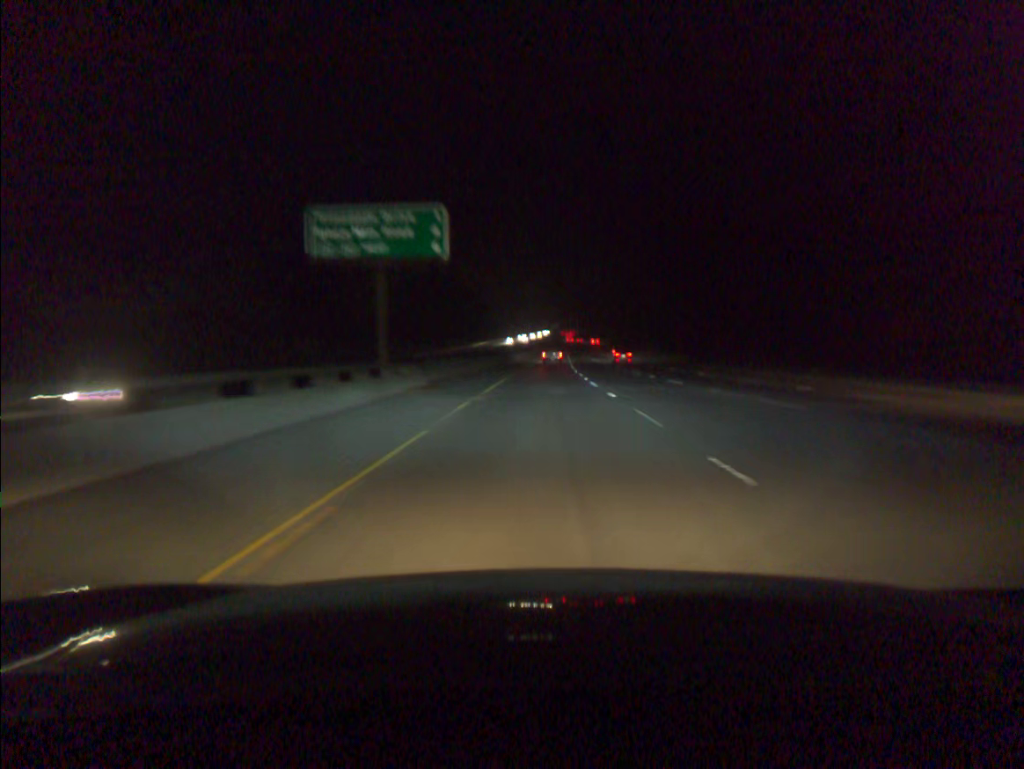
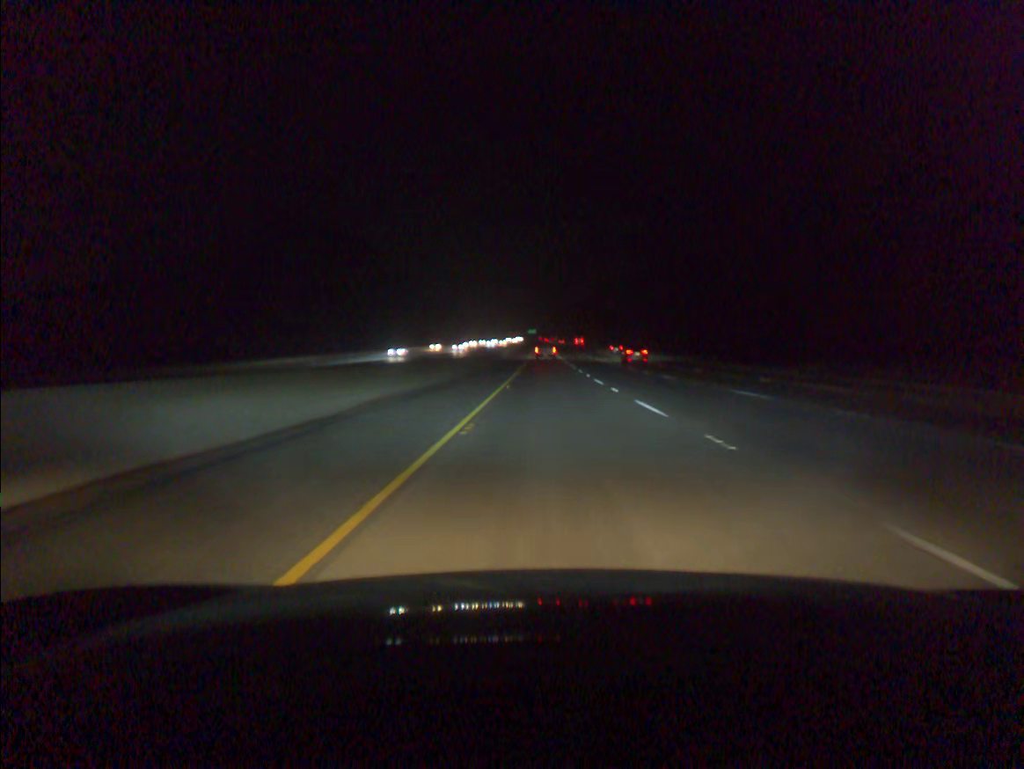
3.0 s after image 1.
(+2.1, +113.0) m; +2°
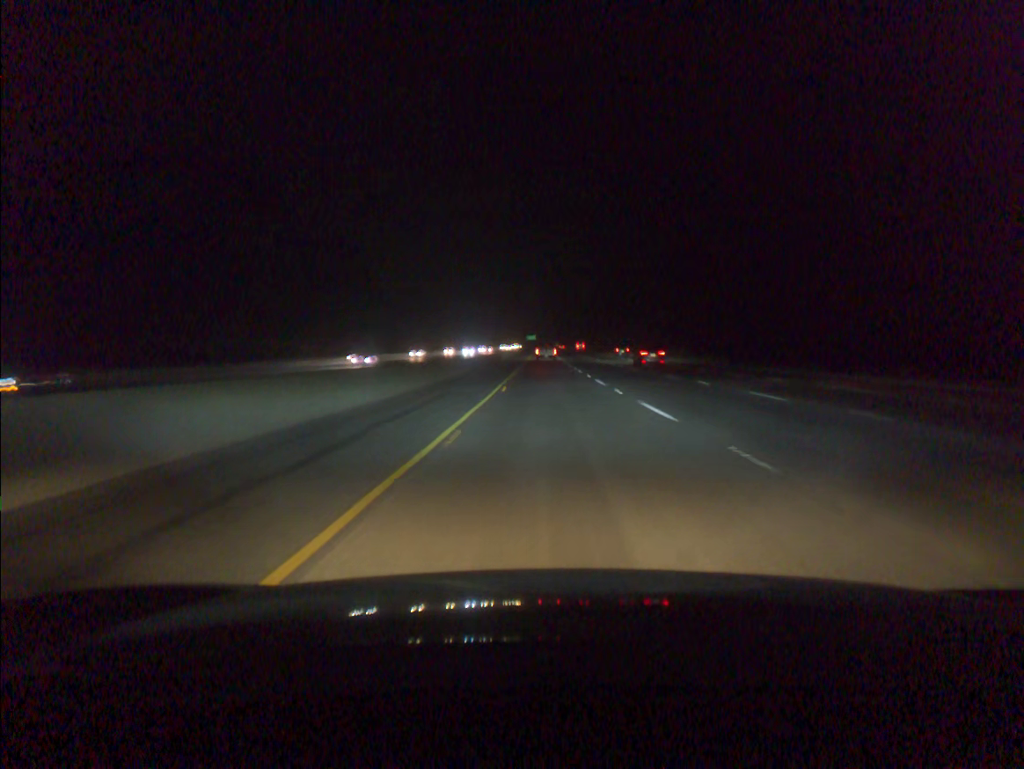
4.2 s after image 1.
(+0.1, +45.2) m; 0°
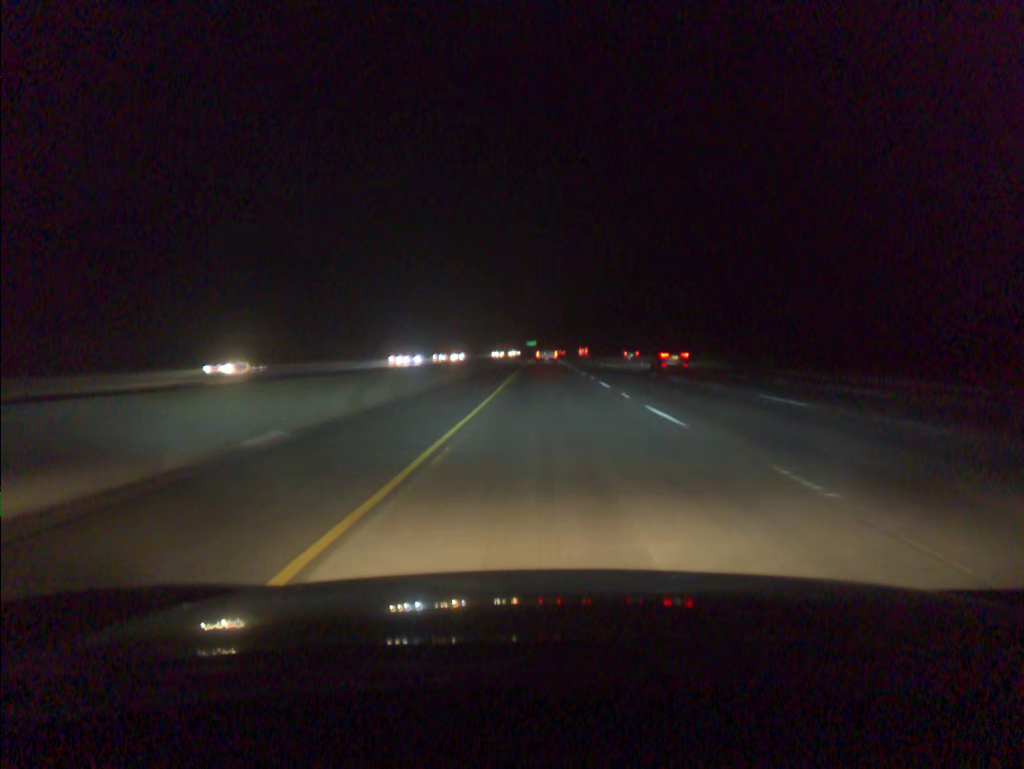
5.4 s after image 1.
(-0.1, +45.1) m; 0°
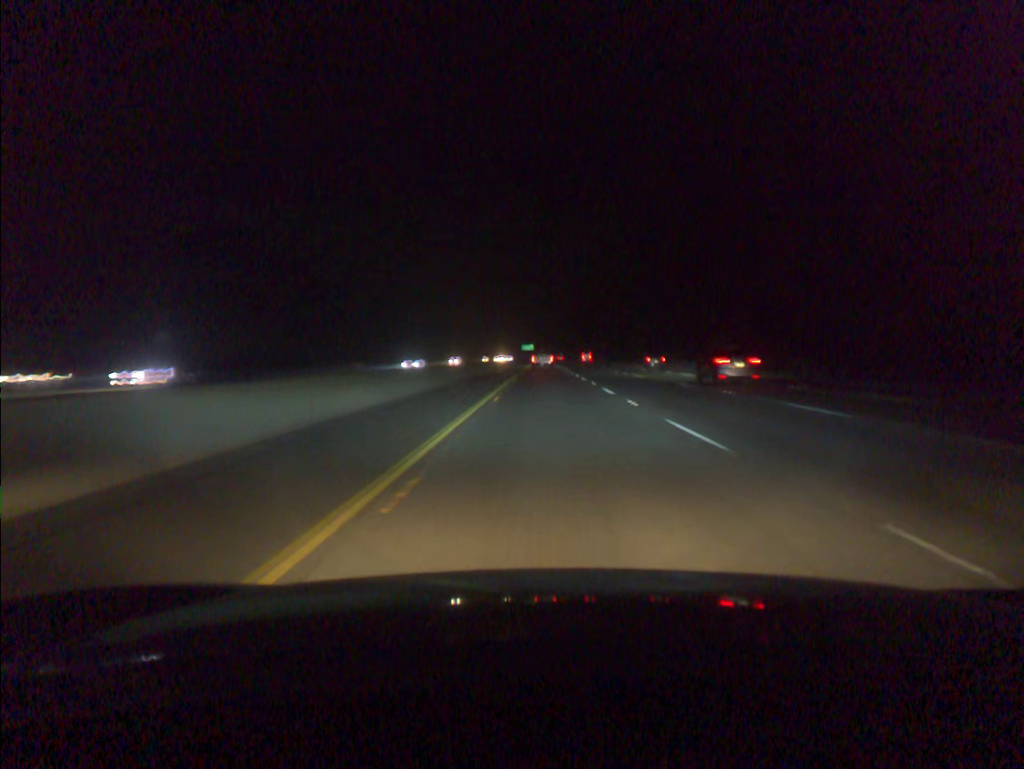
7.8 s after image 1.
(+0.1, +89.9) m; 0°
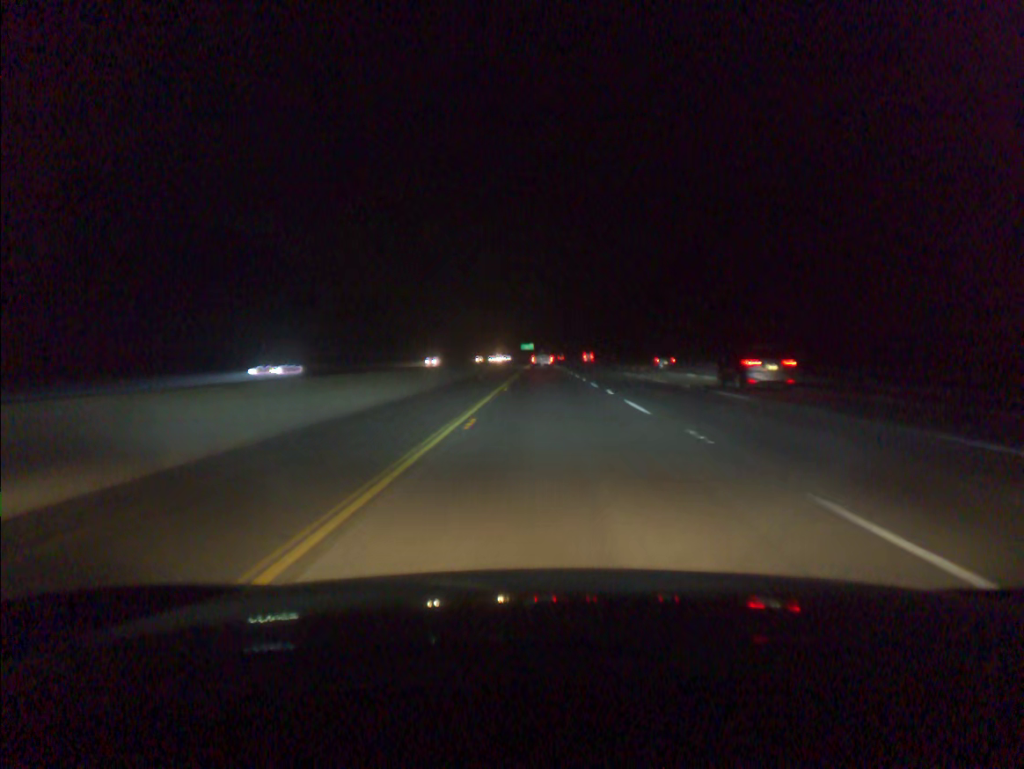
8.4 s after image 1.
(0.0, +22.5) m; 0°
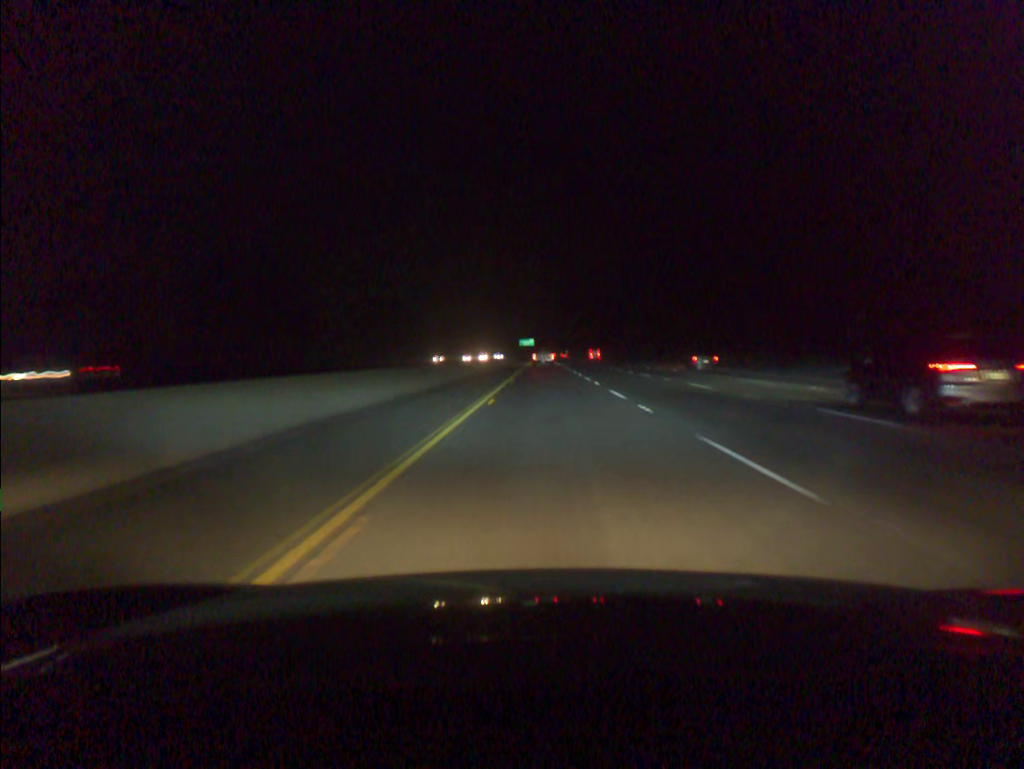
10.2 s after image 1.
(0.0, +67.3) m; 0°
